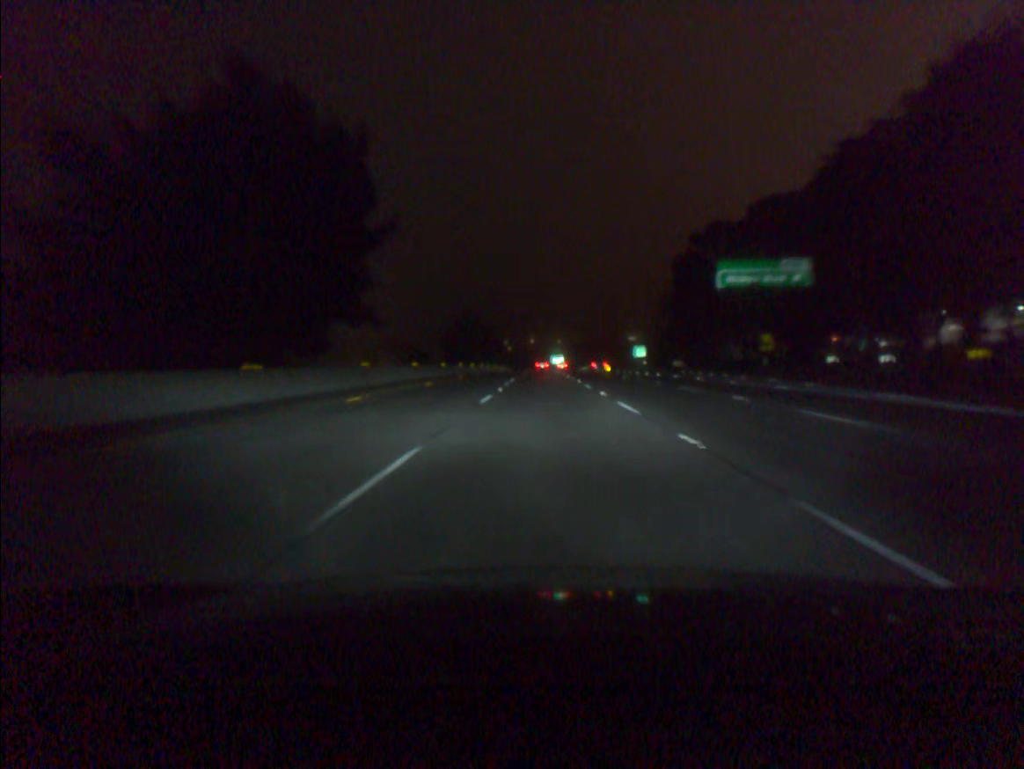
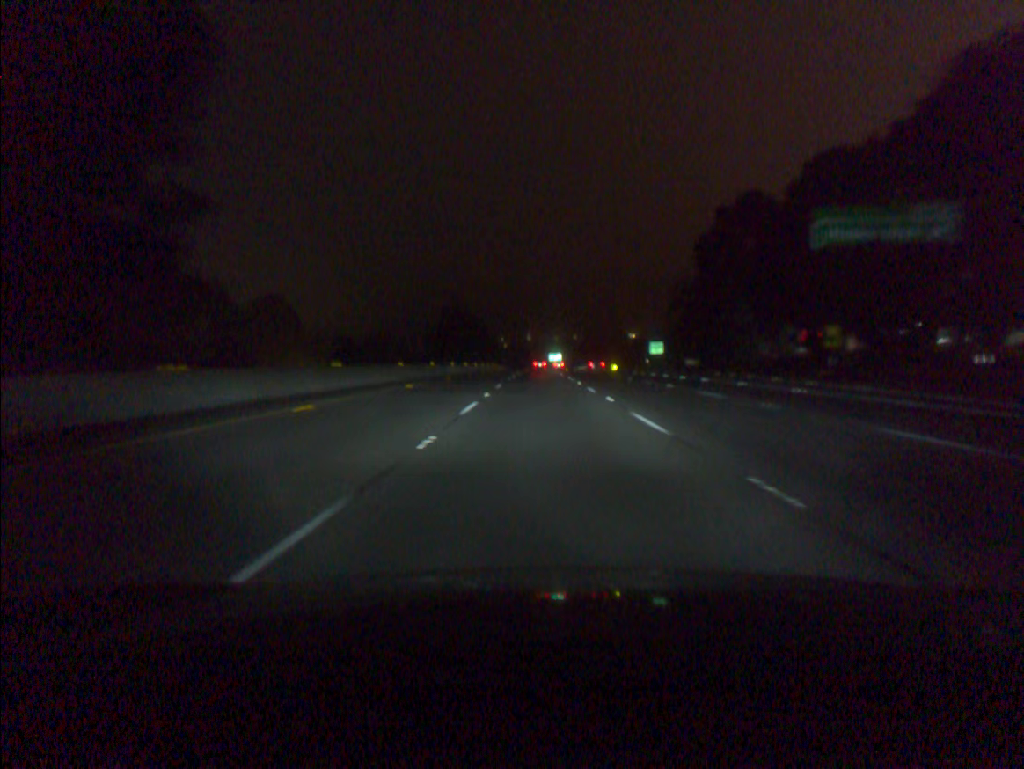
(0.0, +18.8) m; 0°
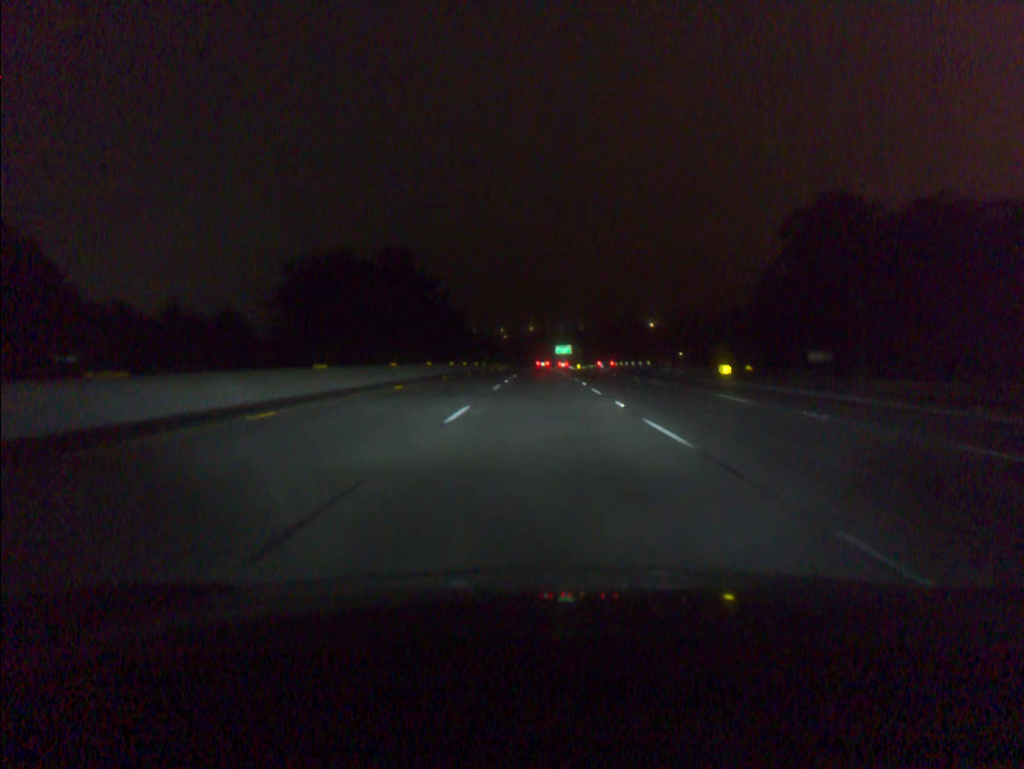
(-0.1, +75.6) m; 0°
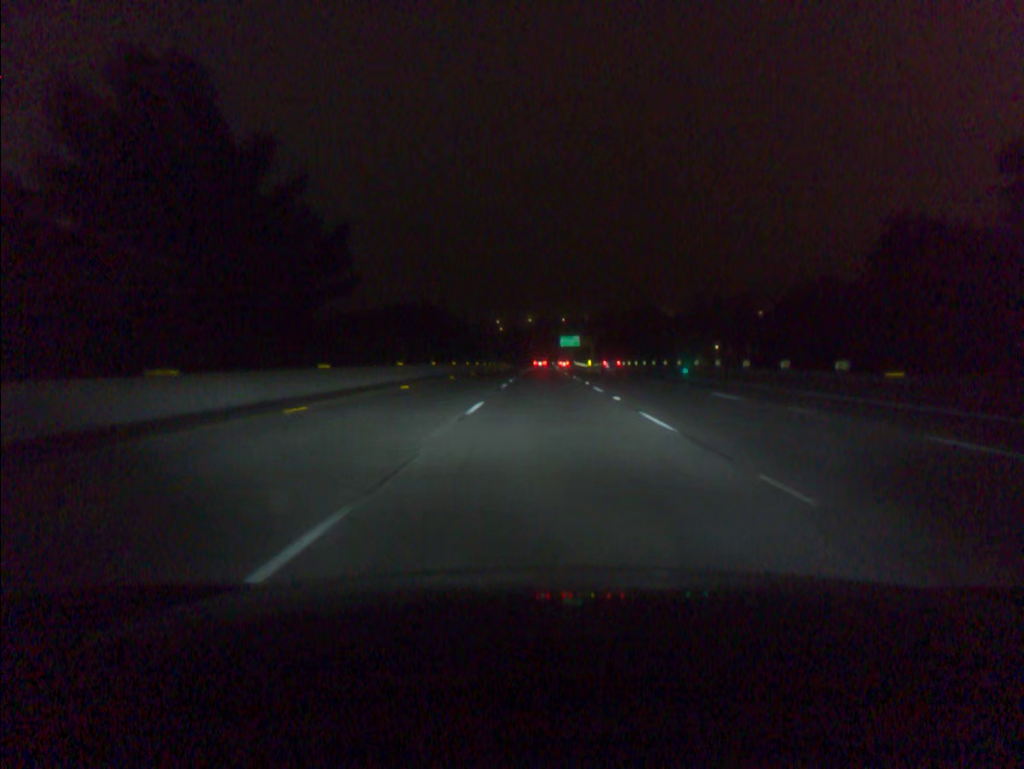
(-0.1, +56.7) m; 0°
